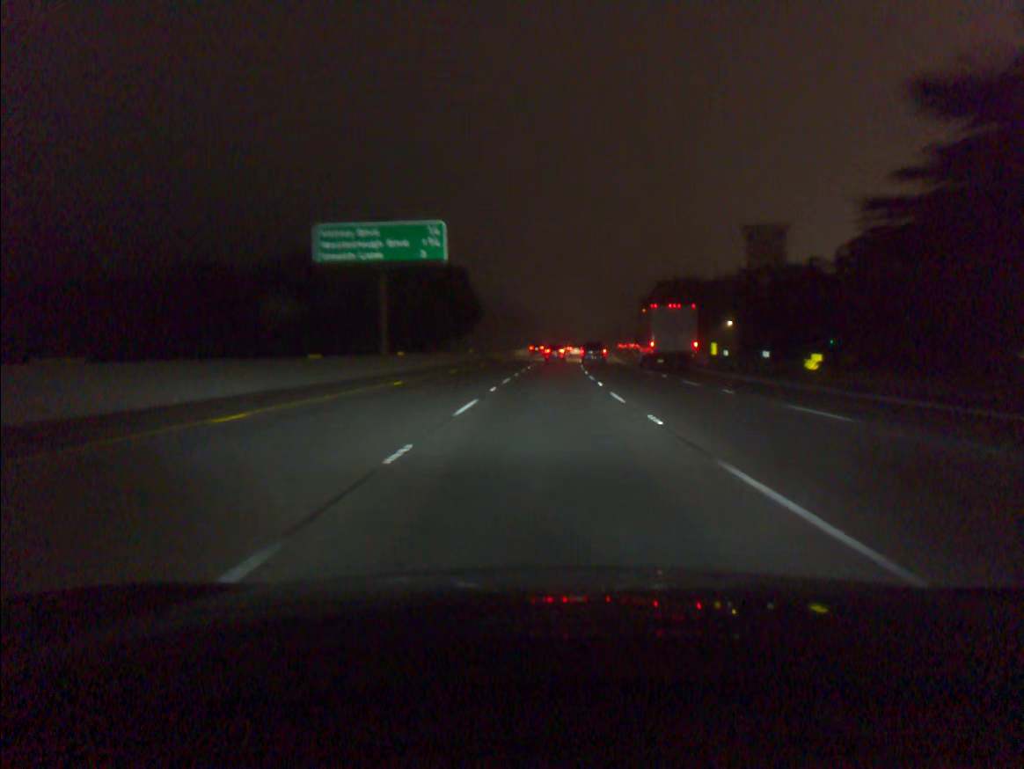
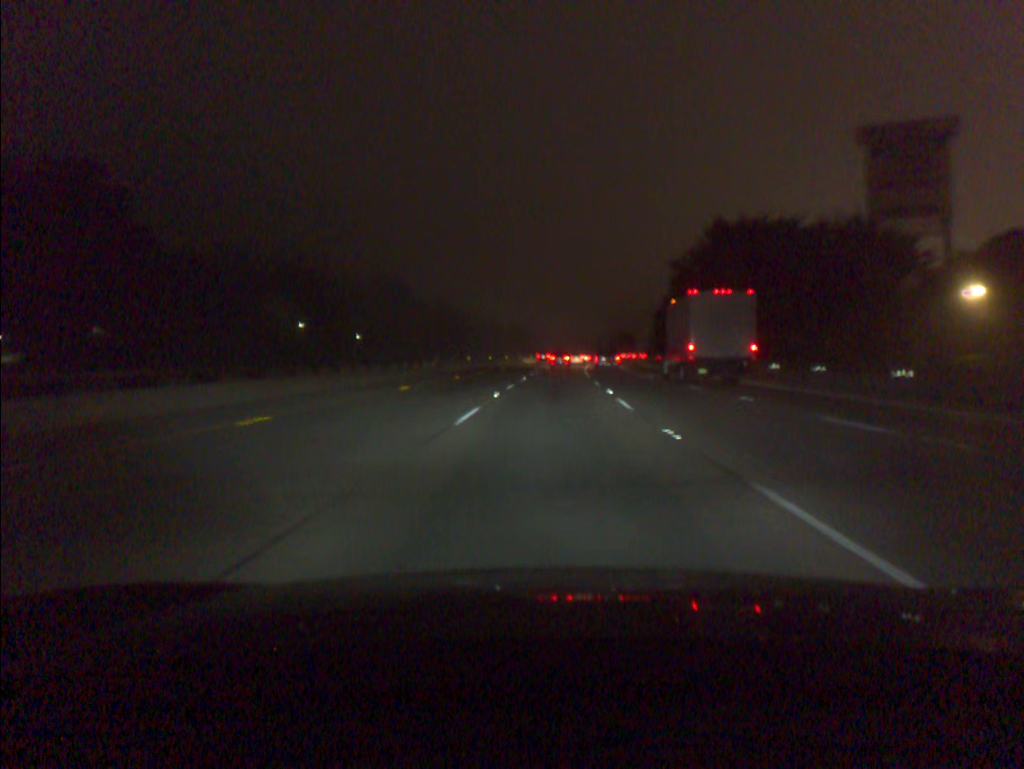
(+2.1, +74.1) m; +3°
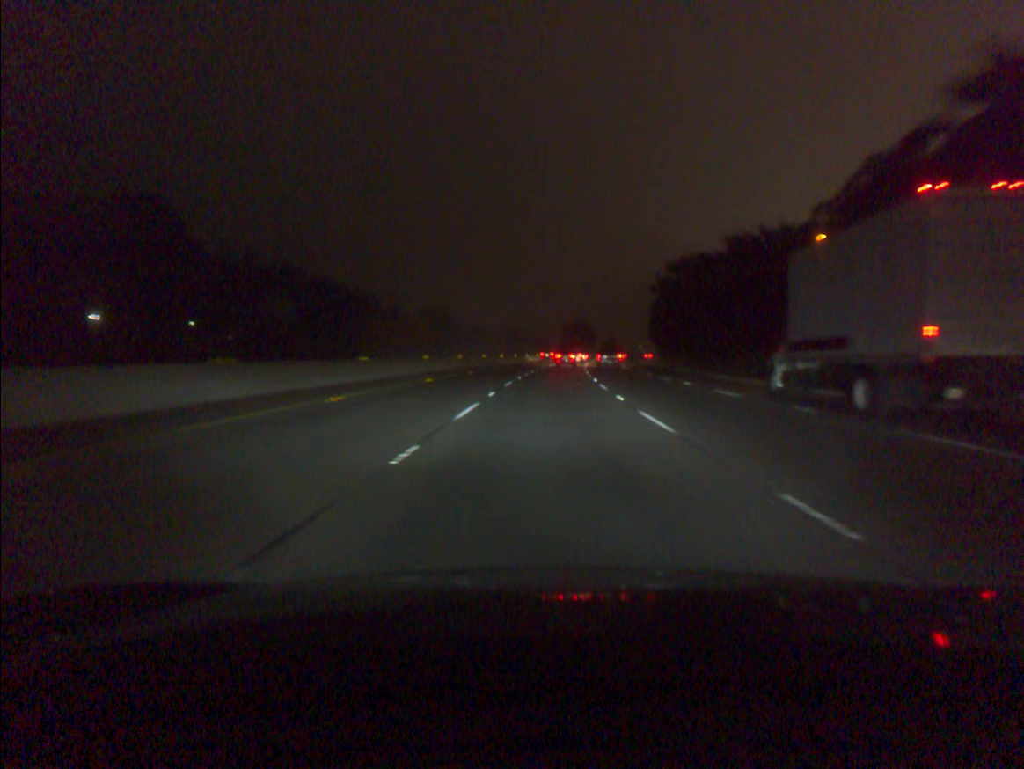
(+3.7, +93.3) m; +5°
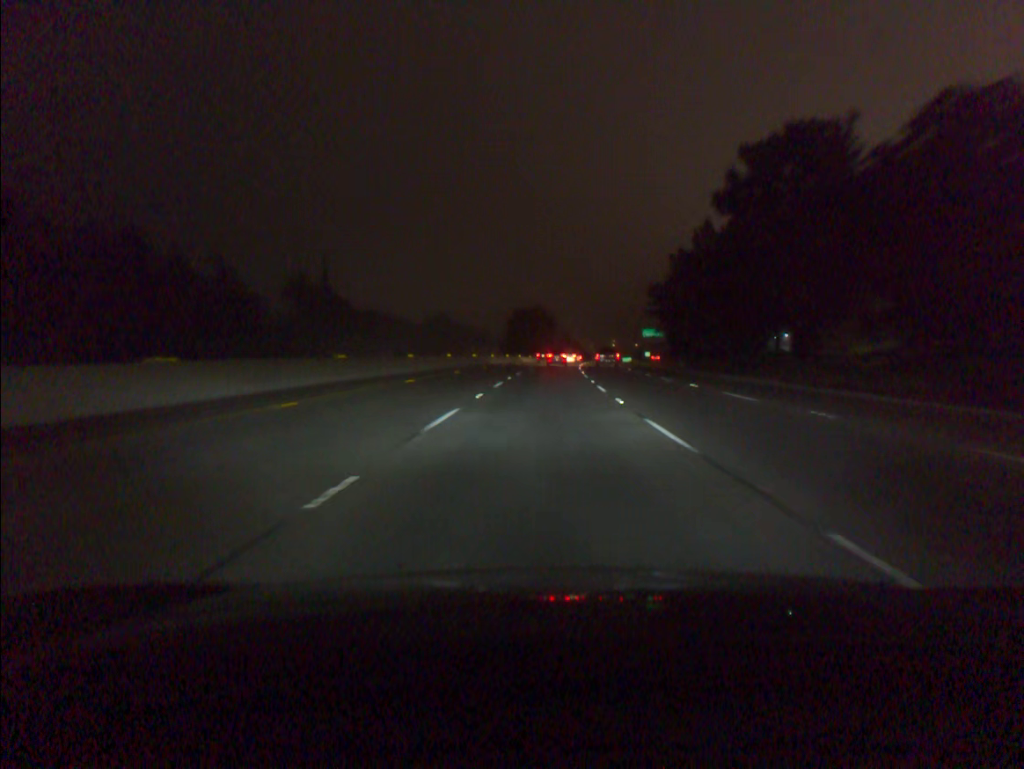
(+2.6, +75.4) m; +4°
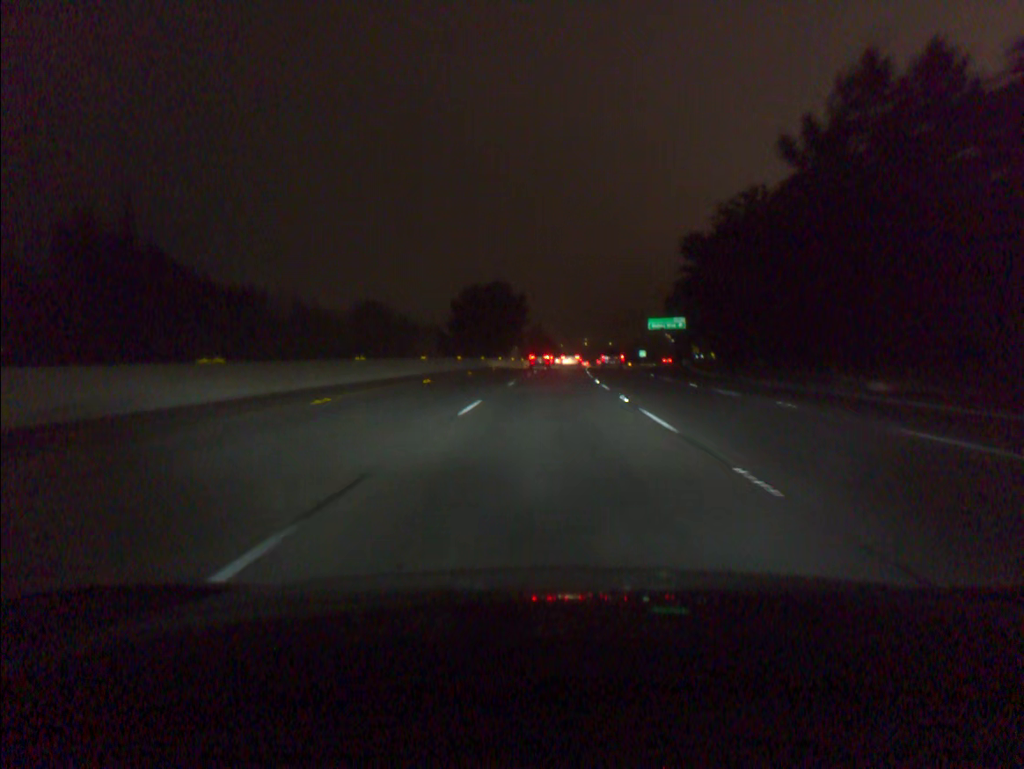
(+1.1, +56.0) m; +2°
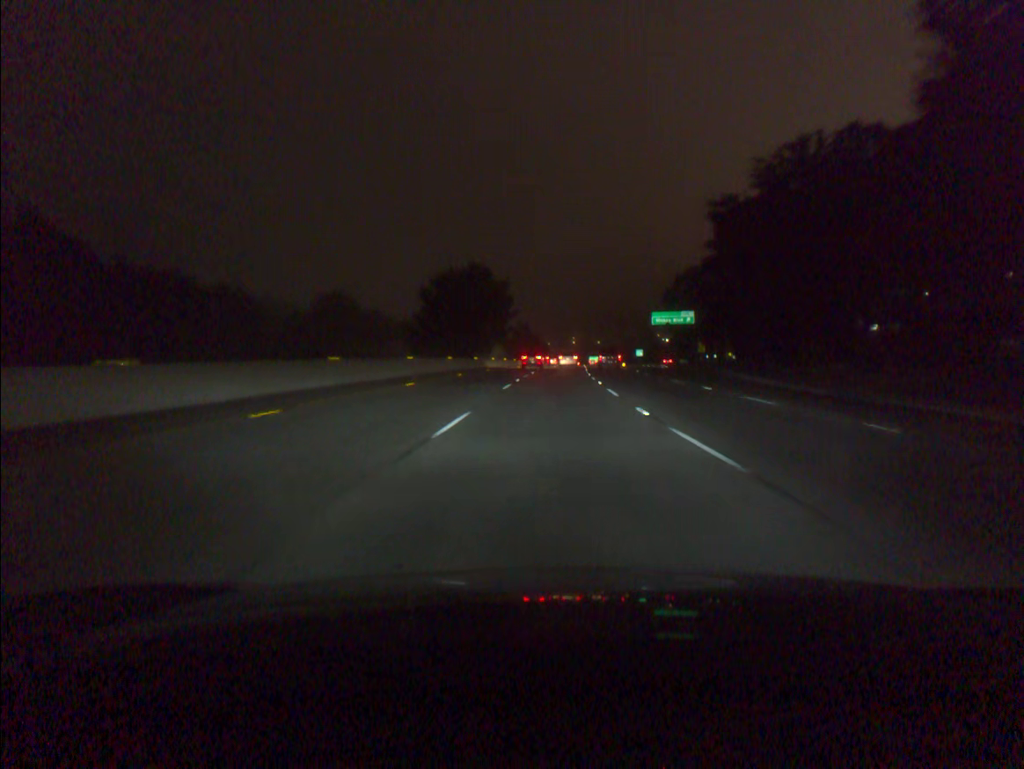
(+0.1, +18.4) m; +1°
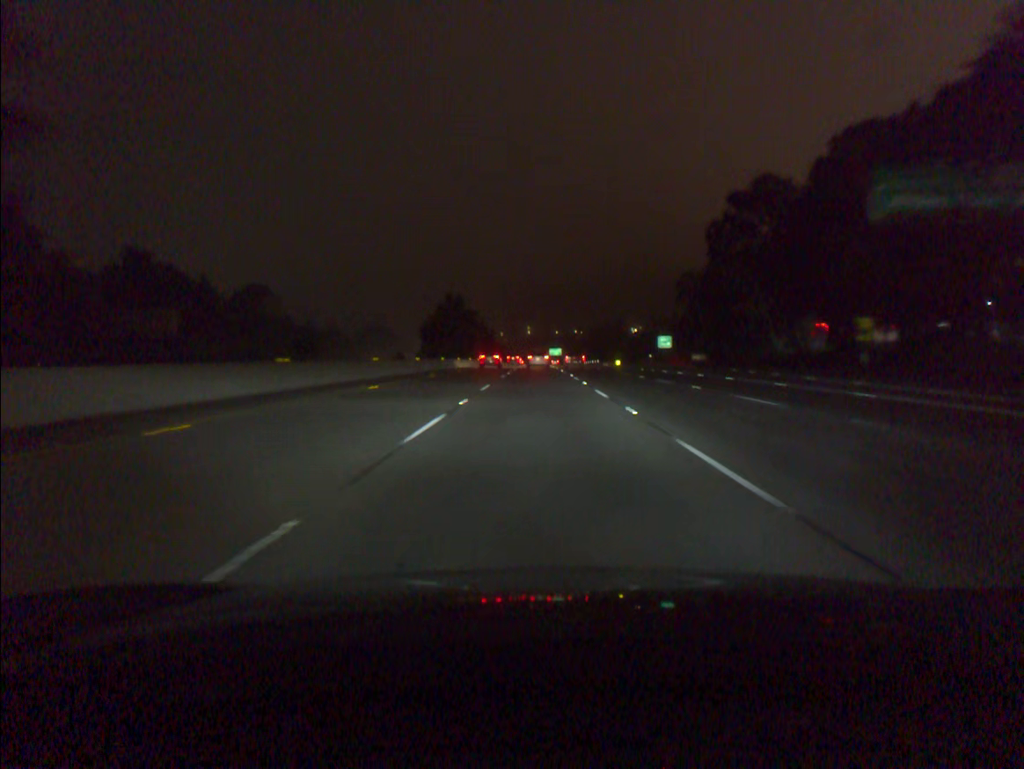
(+3.5, +90.2) m; +3°
